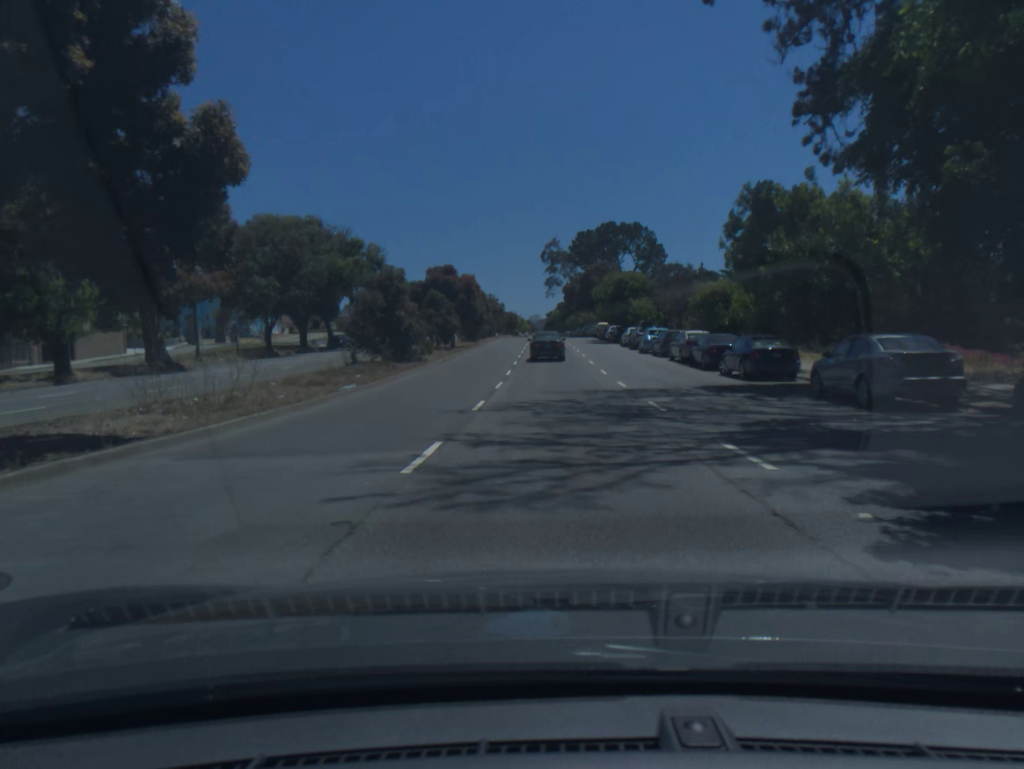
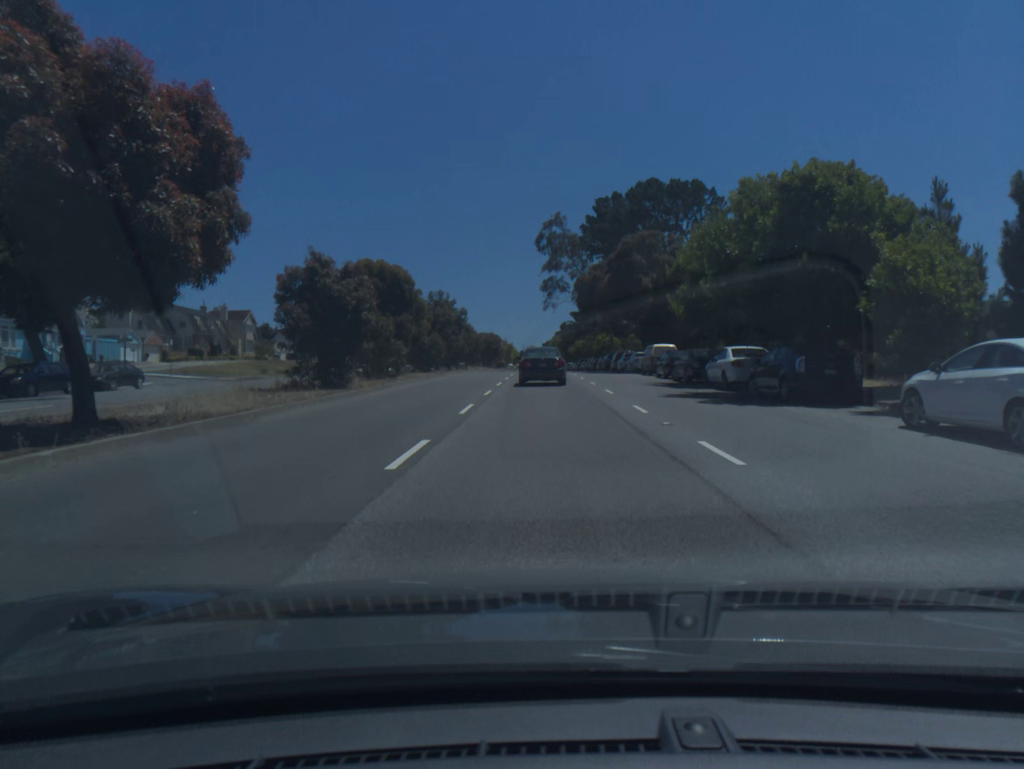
(+0.2, +49.9) m; 0°
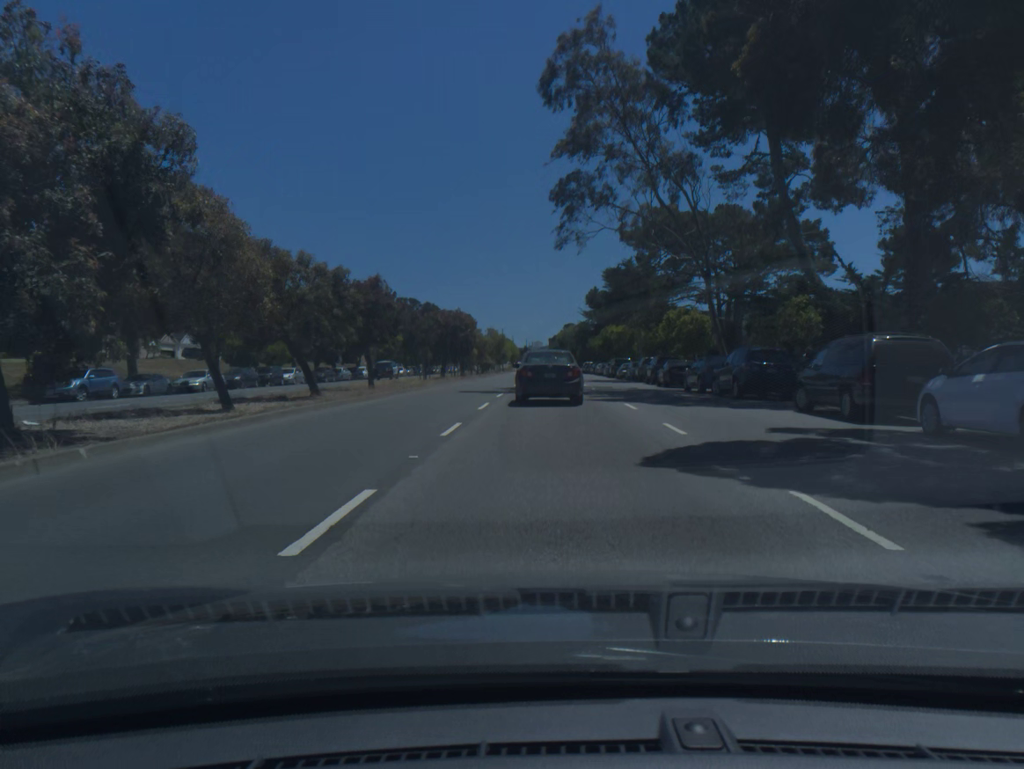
(-0.3, +47.1) m; 0°
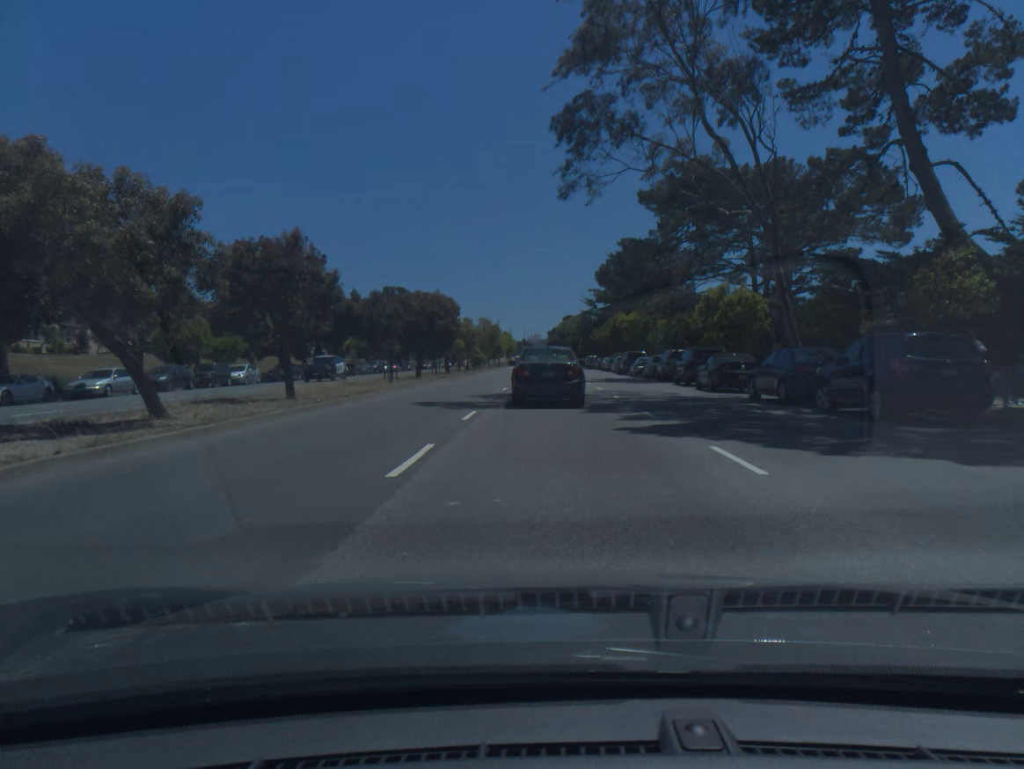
(0.0, +10.8) m; 0°
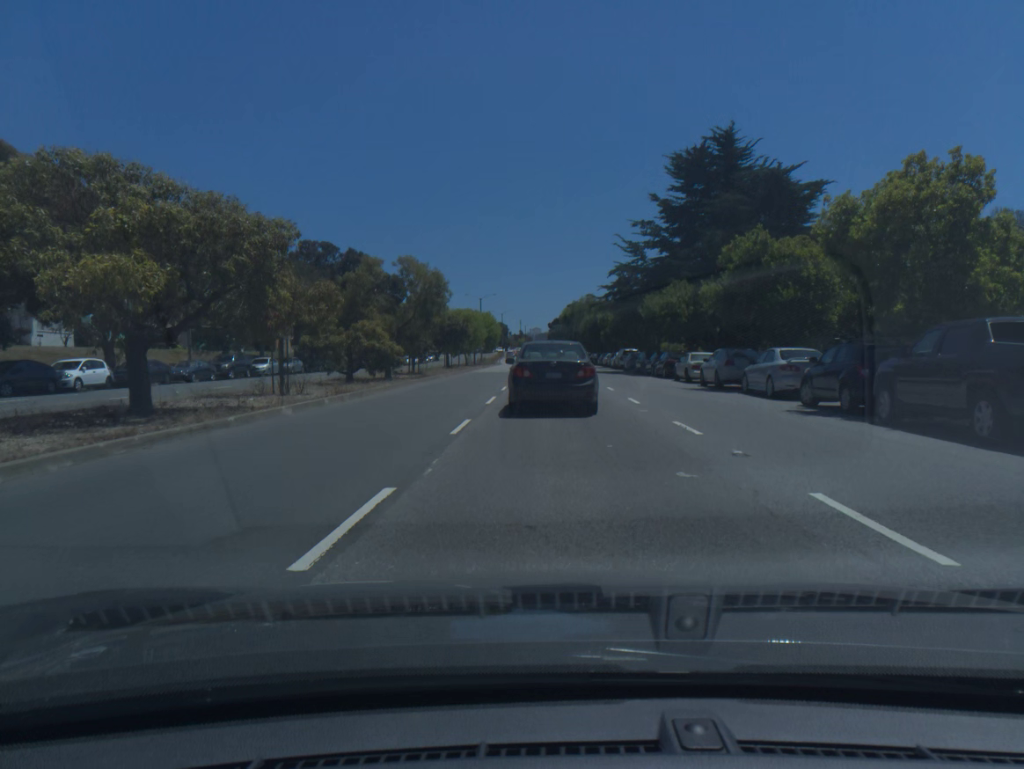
(-0.1, +47.0) m; 0°
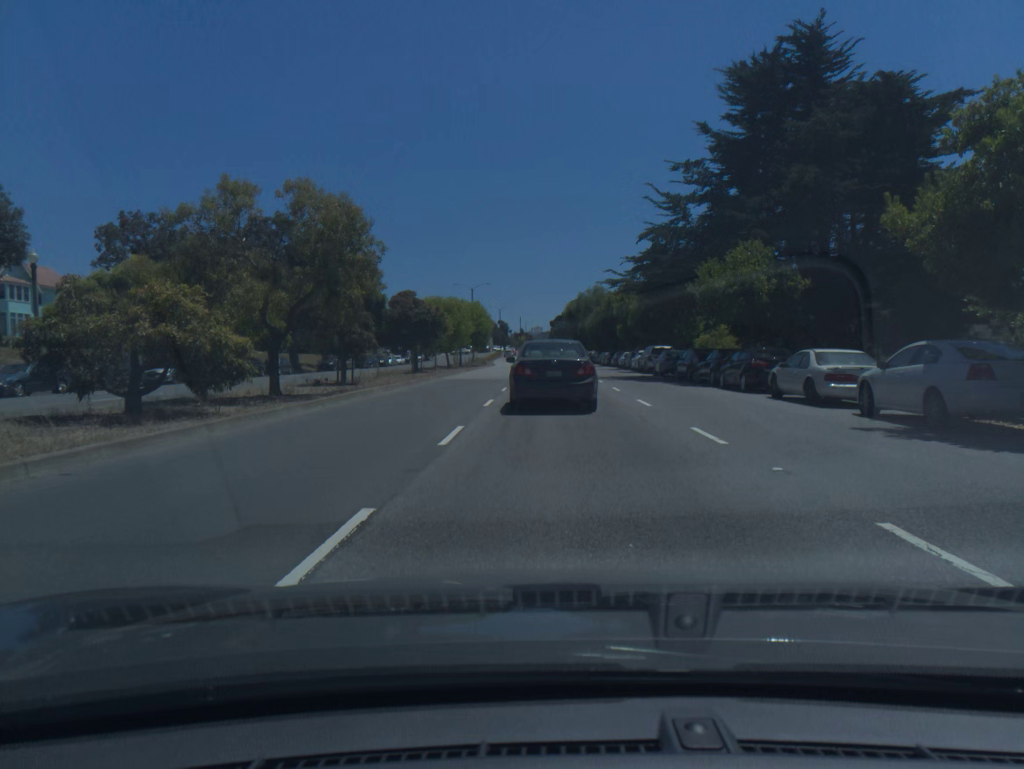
(0.0, +16.0) m; 0°
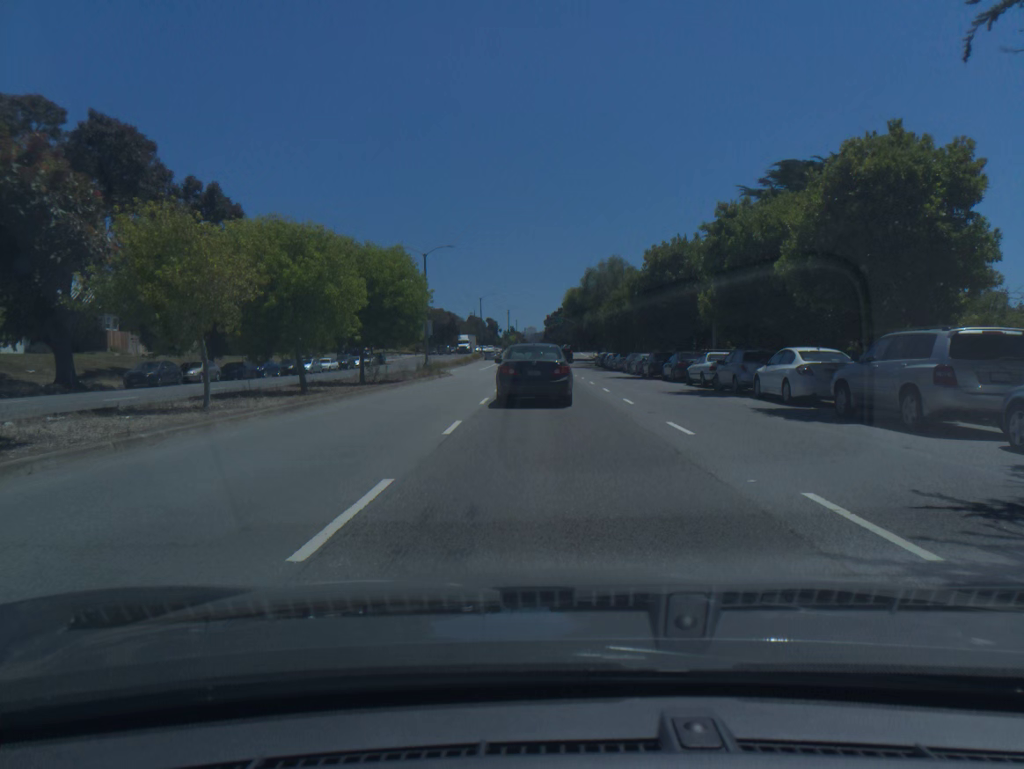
(+0.2, +34.9) m; +1°
